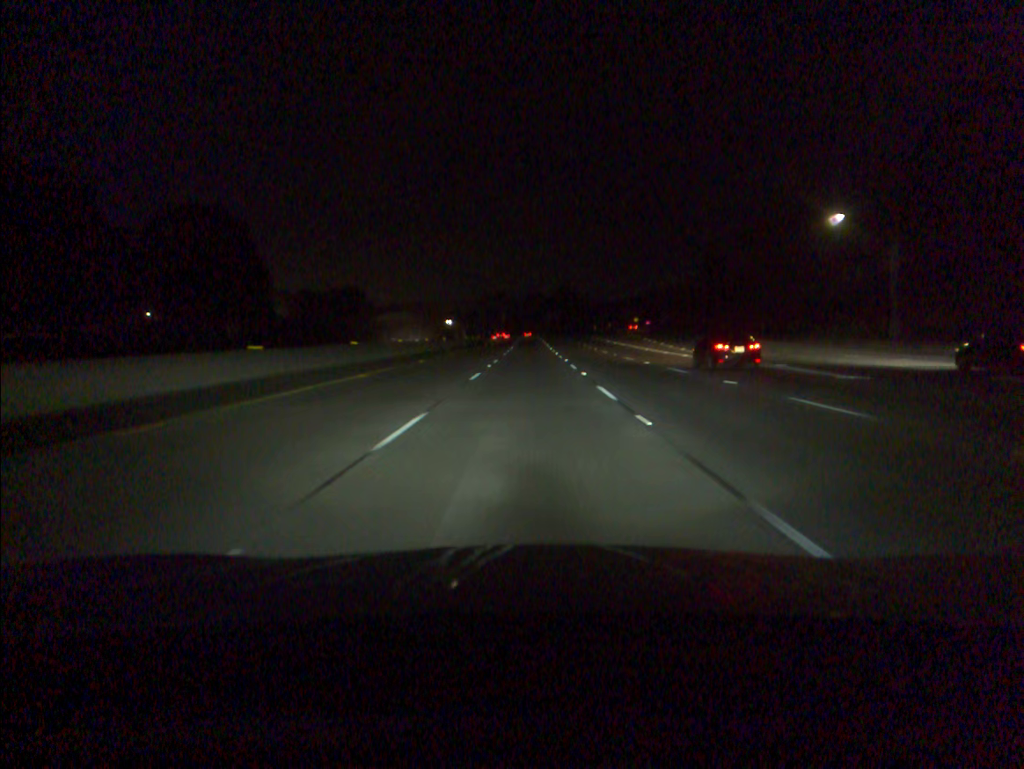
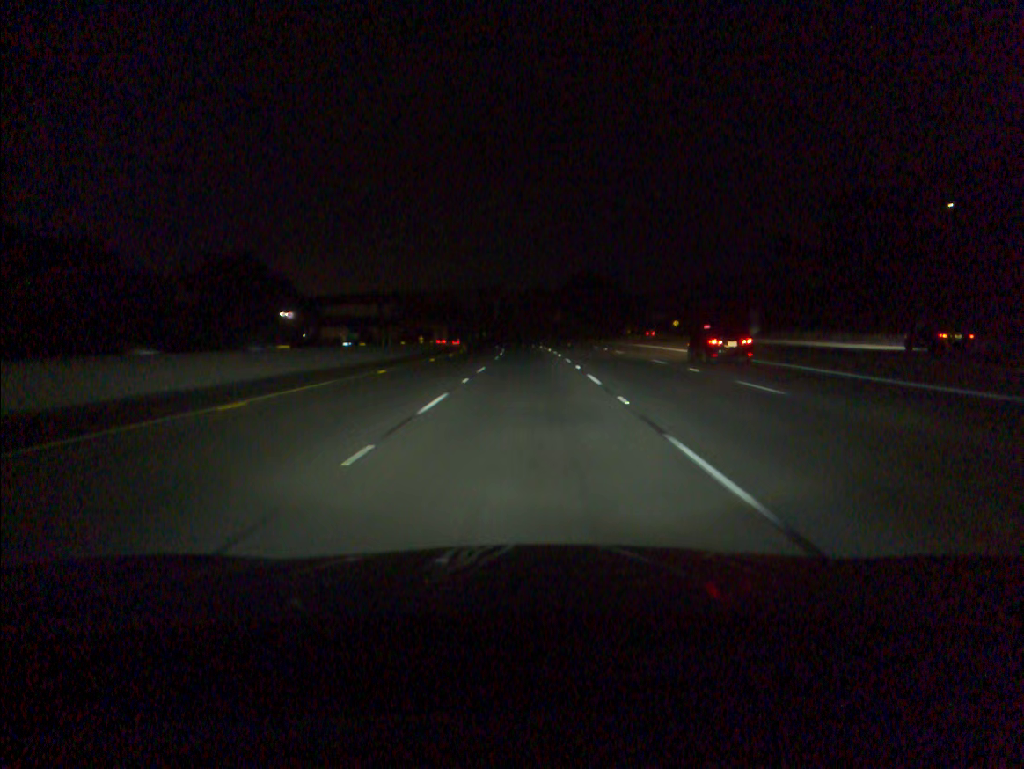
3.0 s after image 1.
(-0.1, +83.8) m; 0°
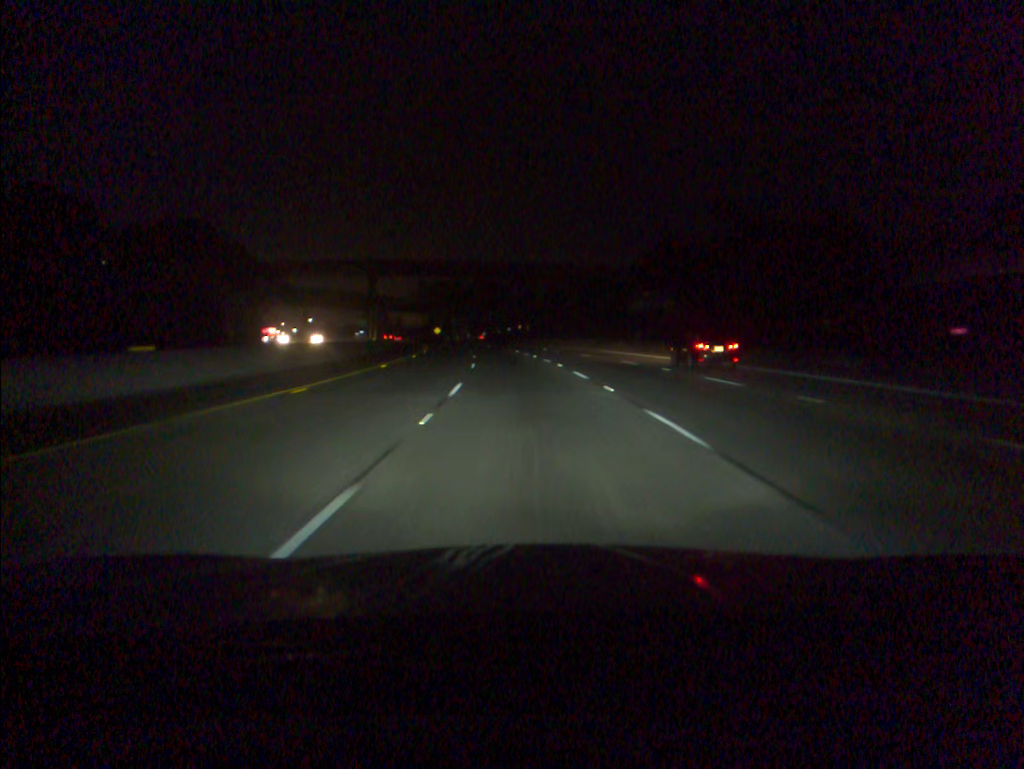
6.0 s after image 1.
(-1.5, +83.9) m; -4°
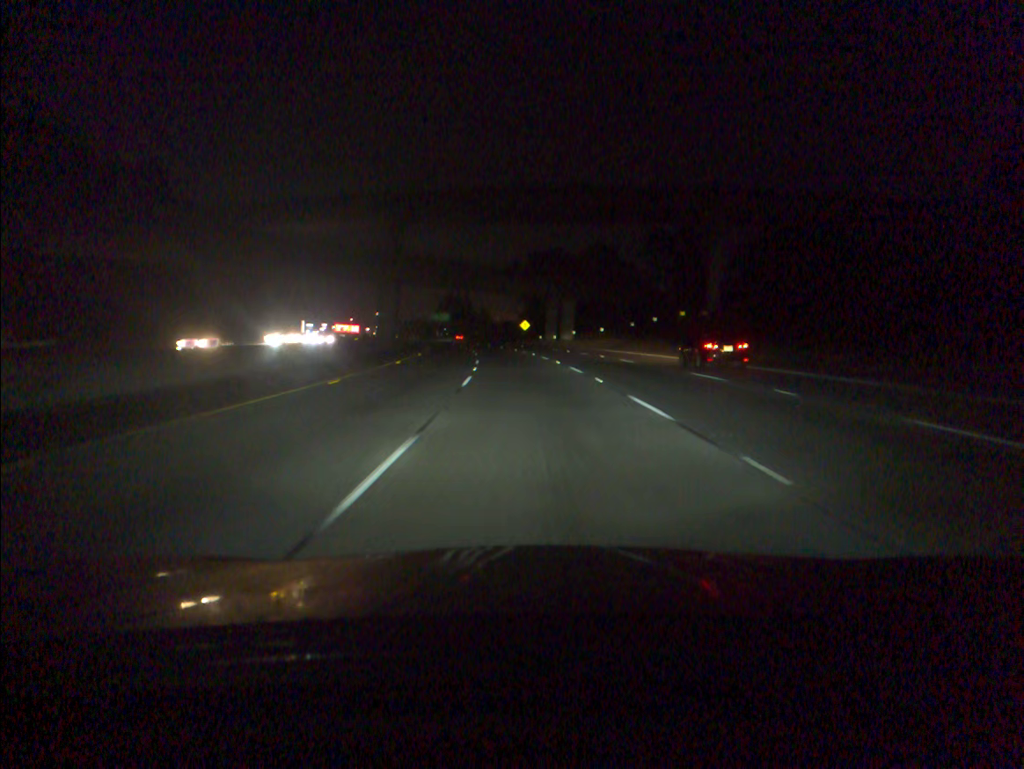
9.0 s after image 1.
(-5.9, +84.1) m; -8°
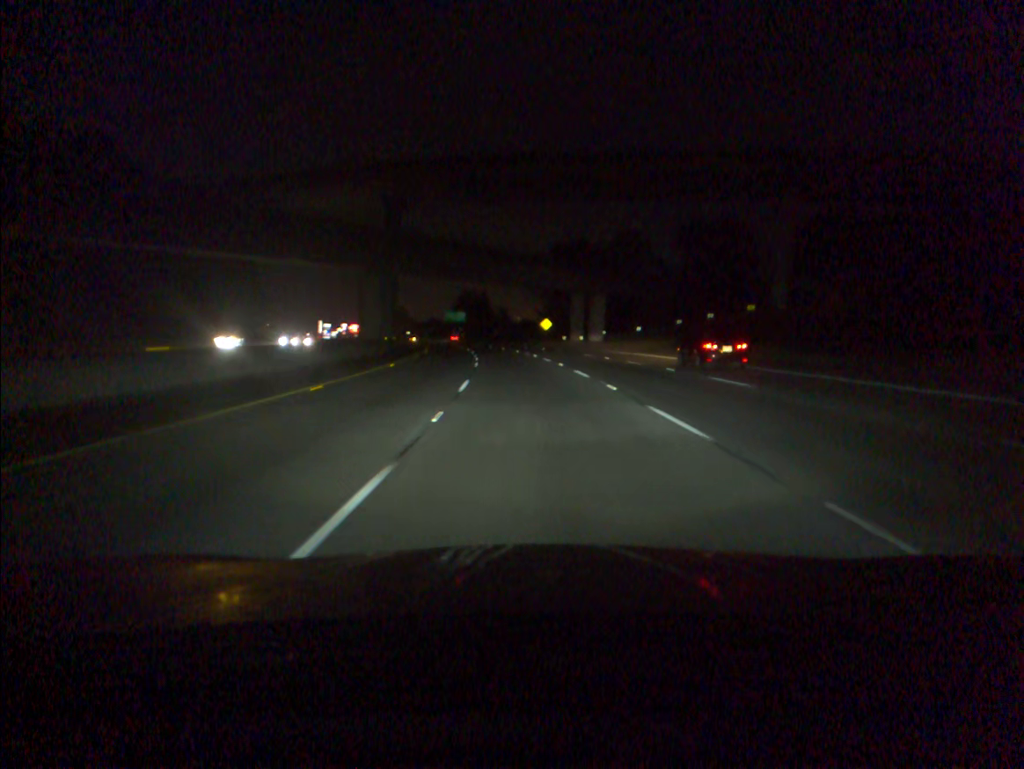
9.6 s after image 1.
(-0.2, +16.9) m; -1°
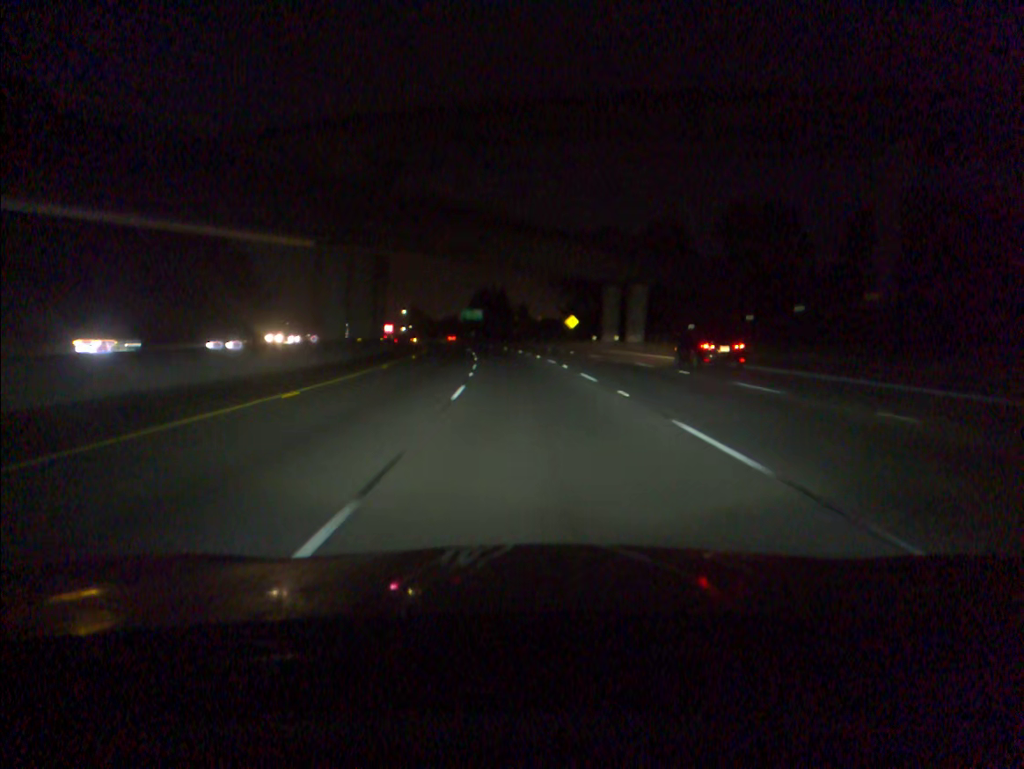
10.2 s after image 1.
(-0.2, +16.9) m; -2°
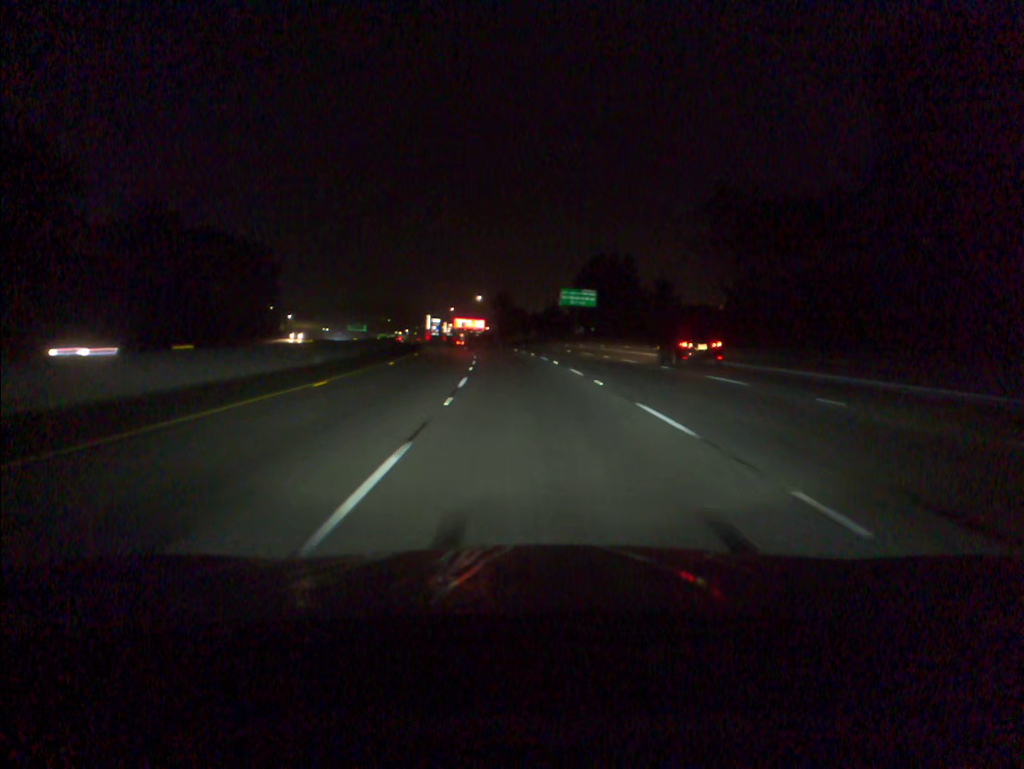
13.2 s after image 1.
(-5.6, +84.4) m; -8°
